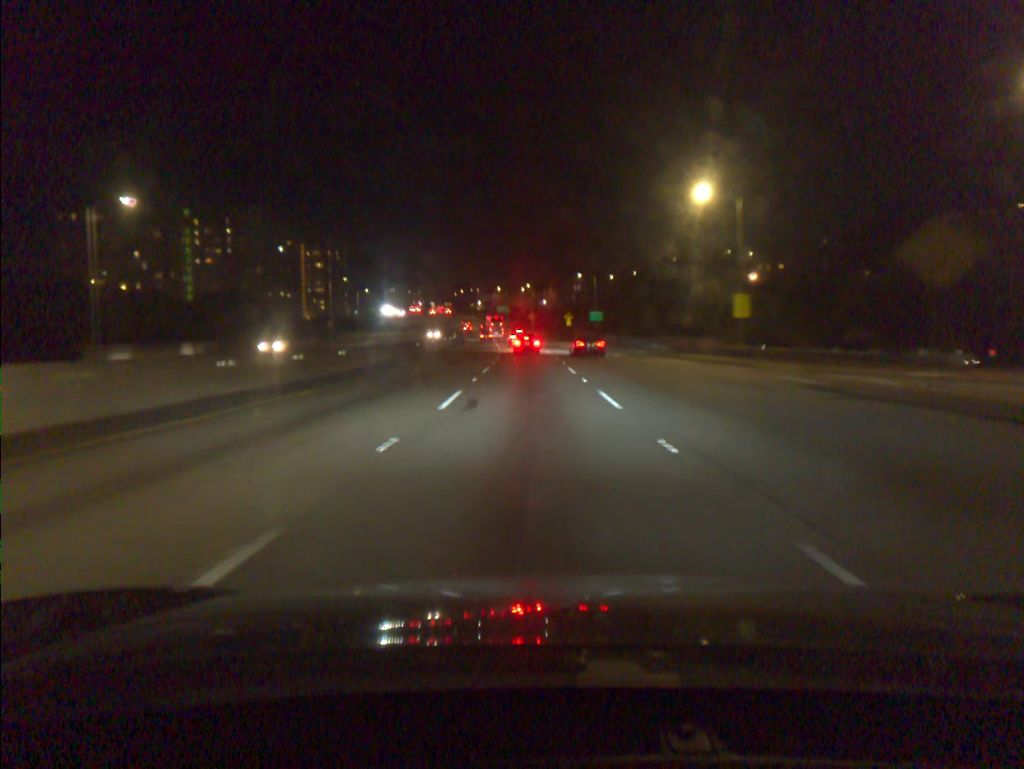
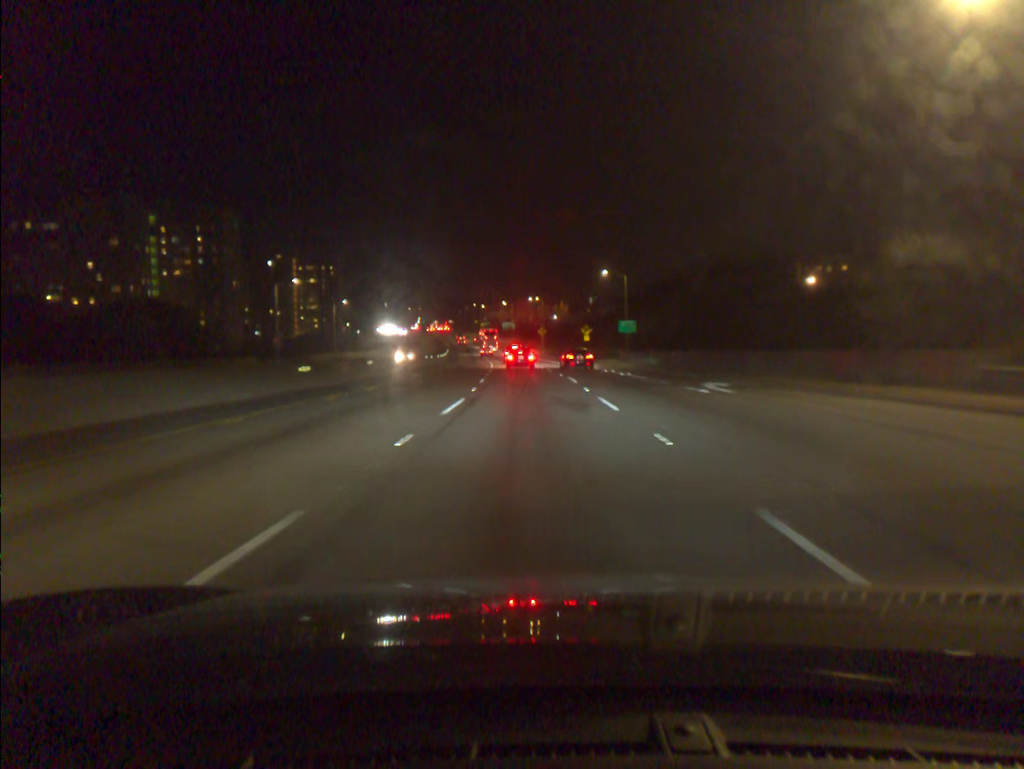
(-0.1, +28.3) m; -1°
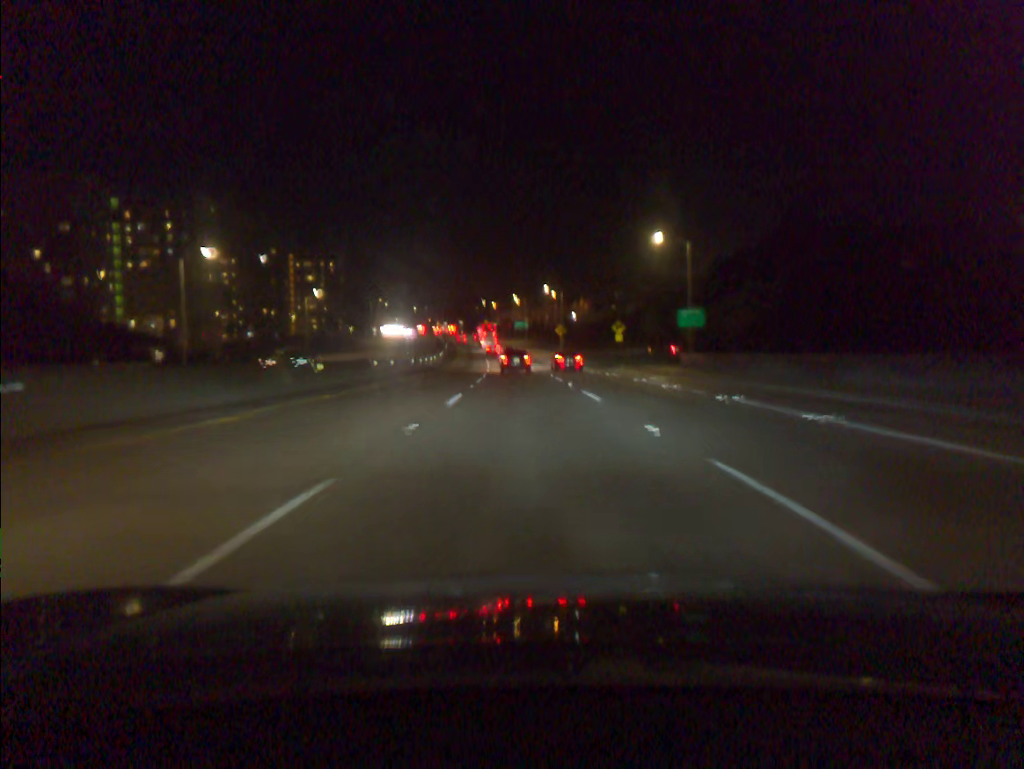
(-0.2, +27.3) m; -1°
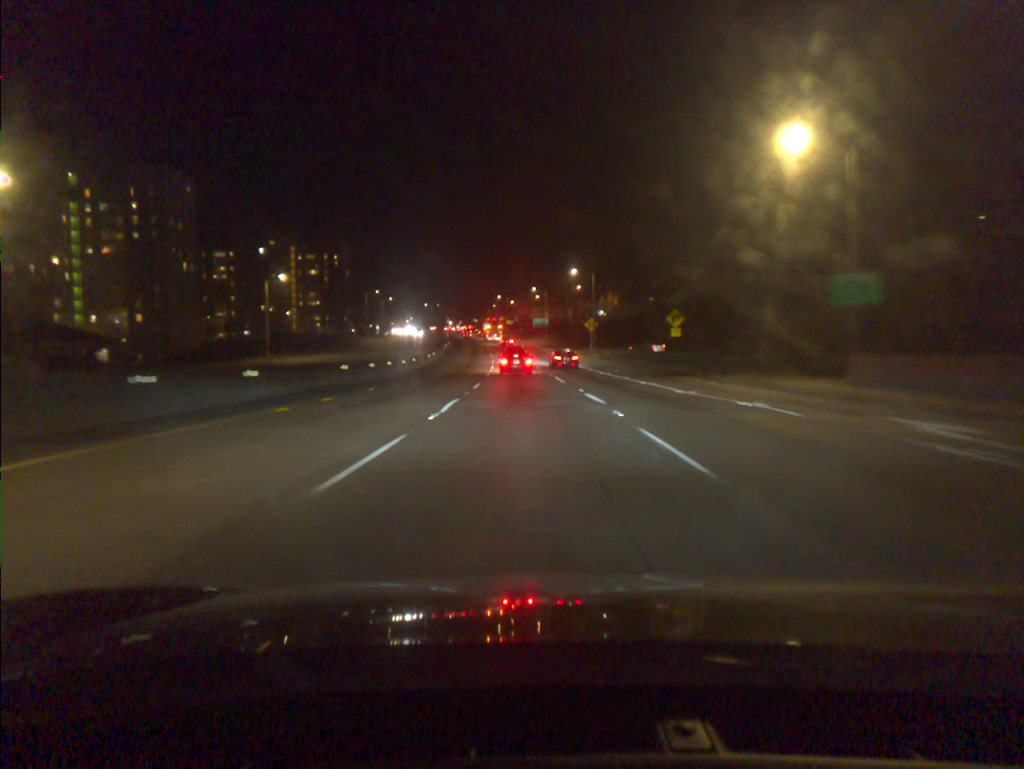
(-0.4, +26.1) m; -2°
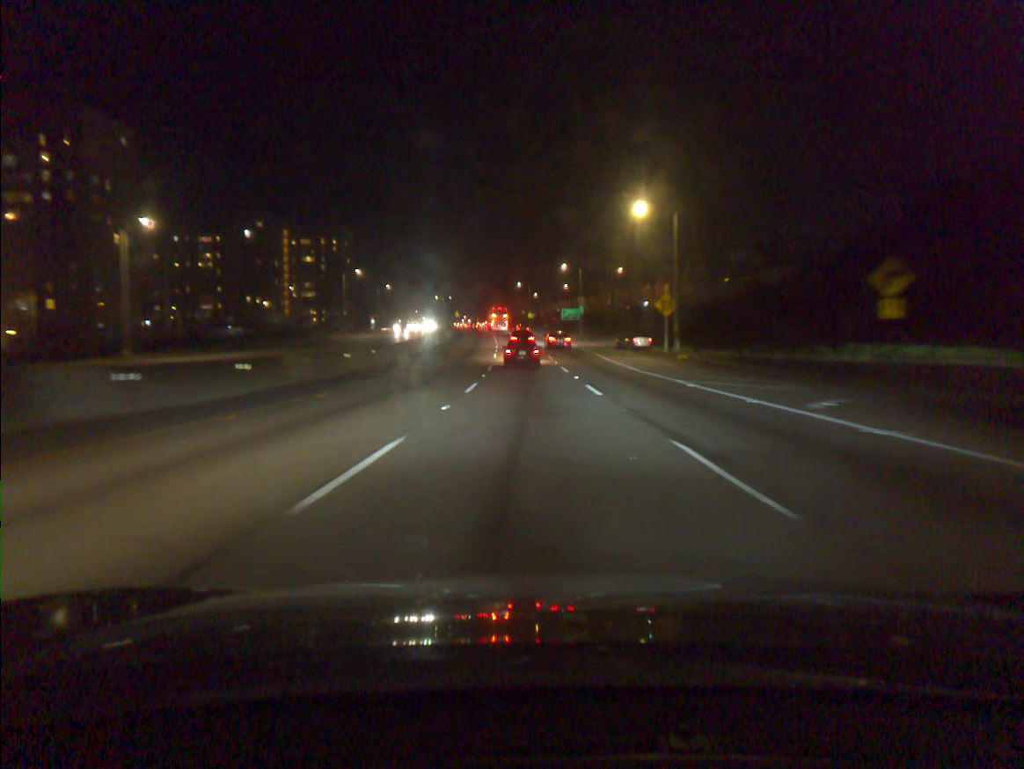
(-0.6, +37.3) m; -2°
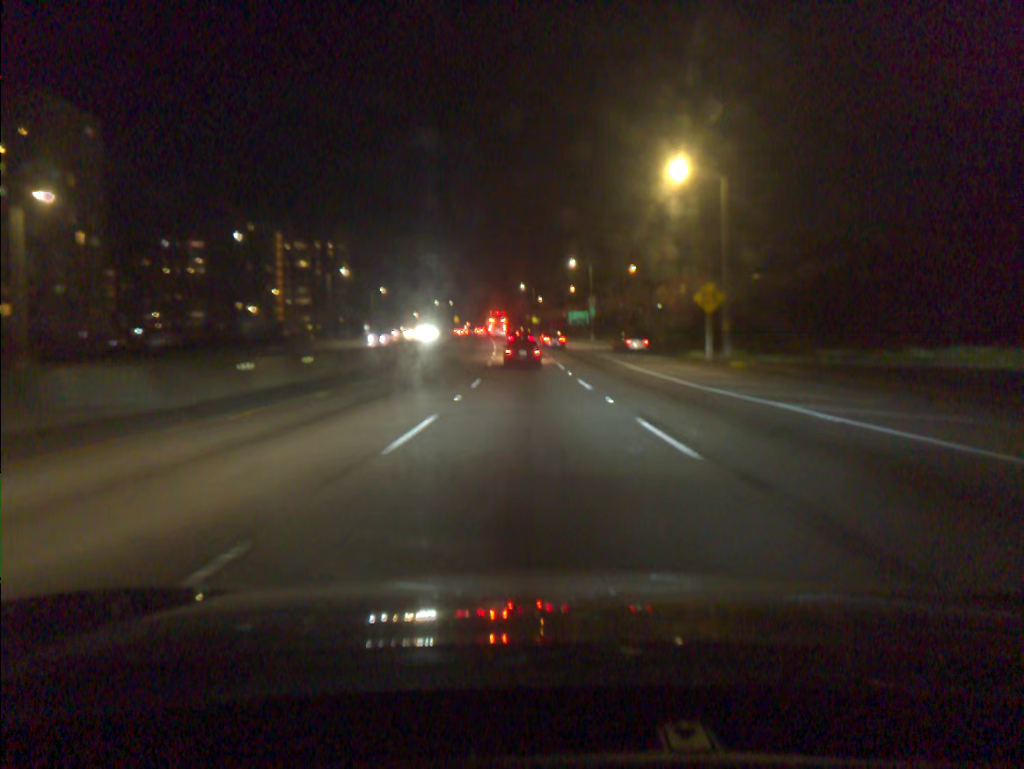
(0.0, +11.9) m; 0°
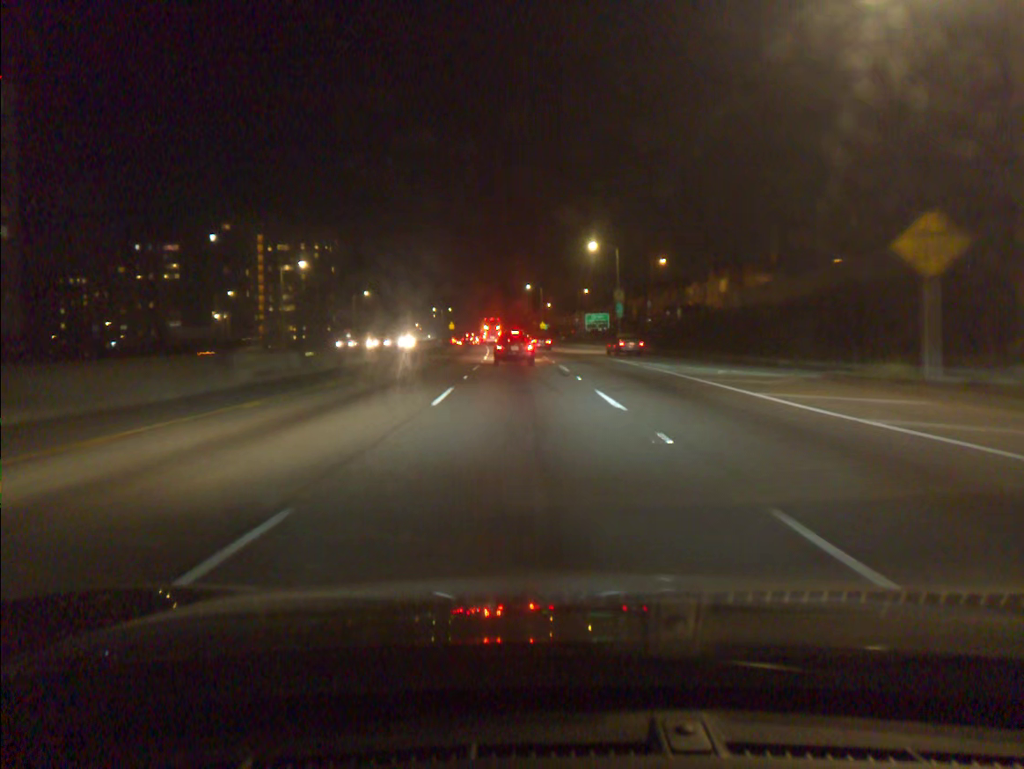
(-0.1, +23.0) m; -1°
